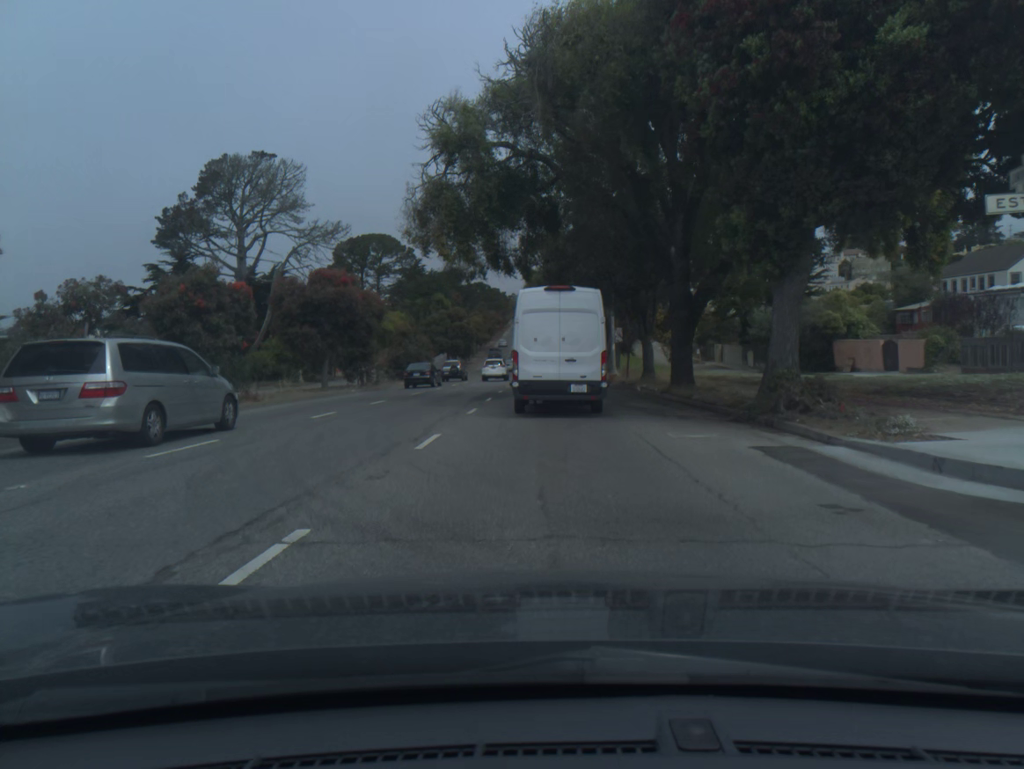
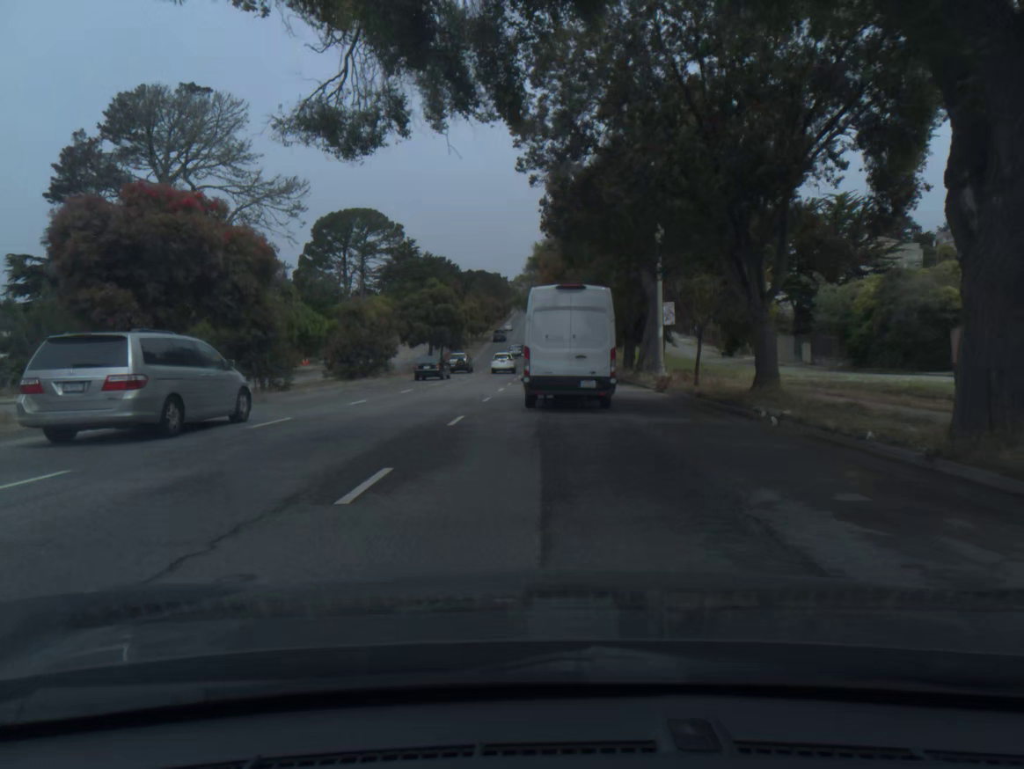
(0.0, +18.2) m; 0°
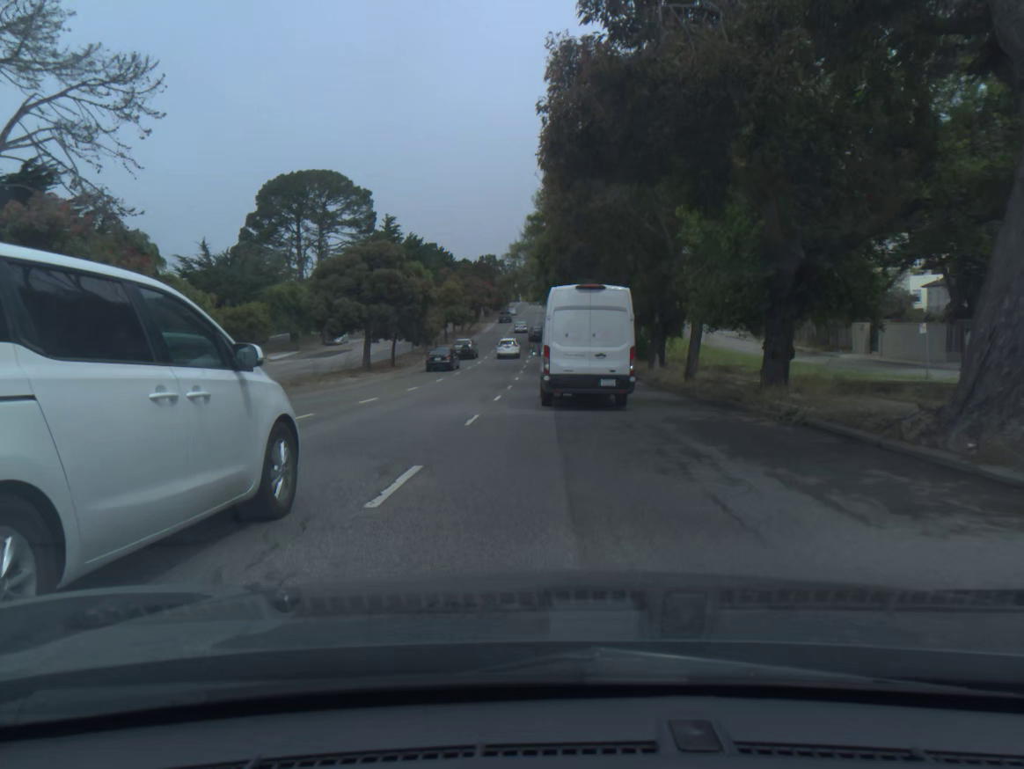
(-0.1, +28.9) m; 0°
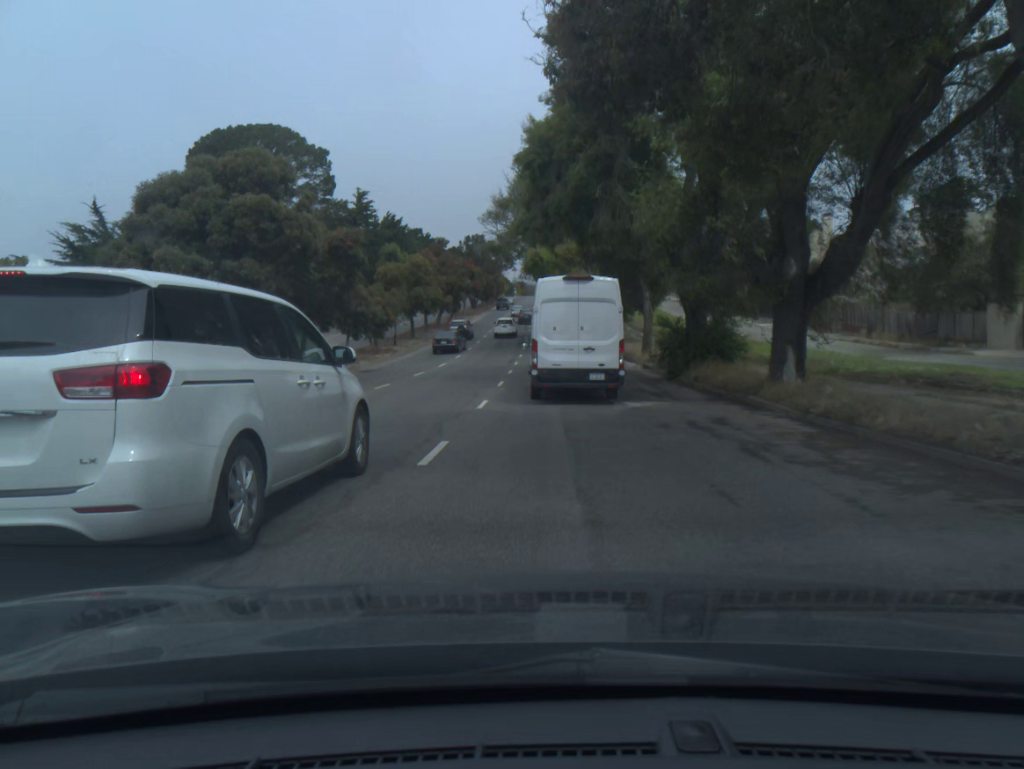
(+0.1, +20.1) m; 0°
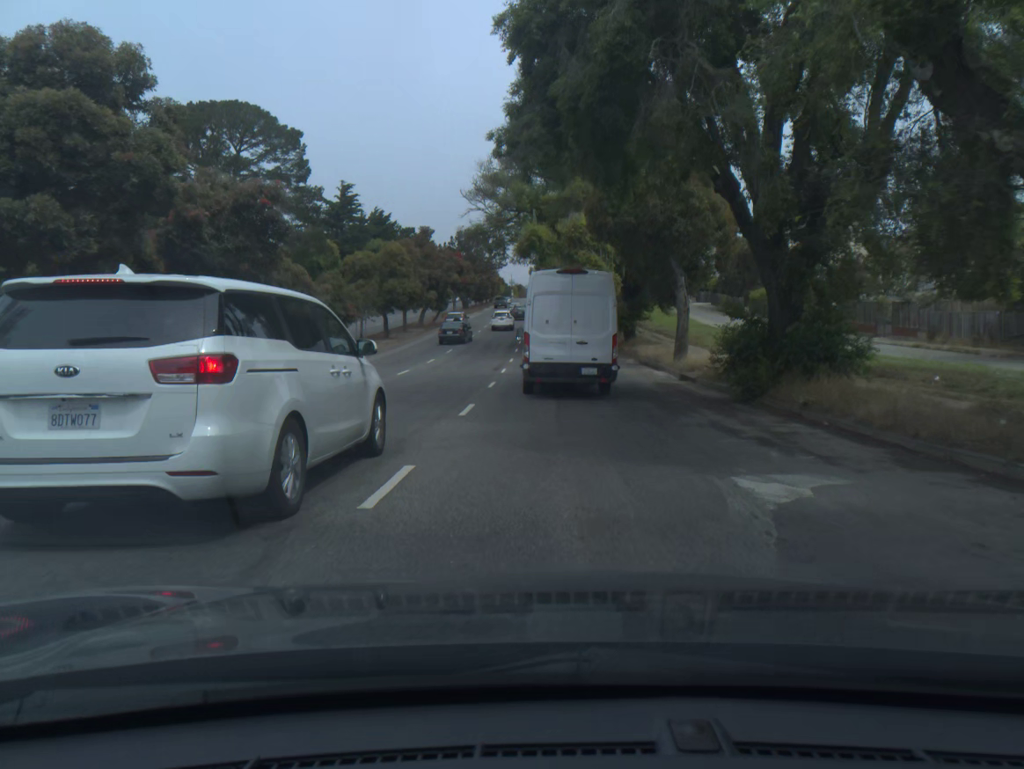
(0.0, +10.1) m; 0°
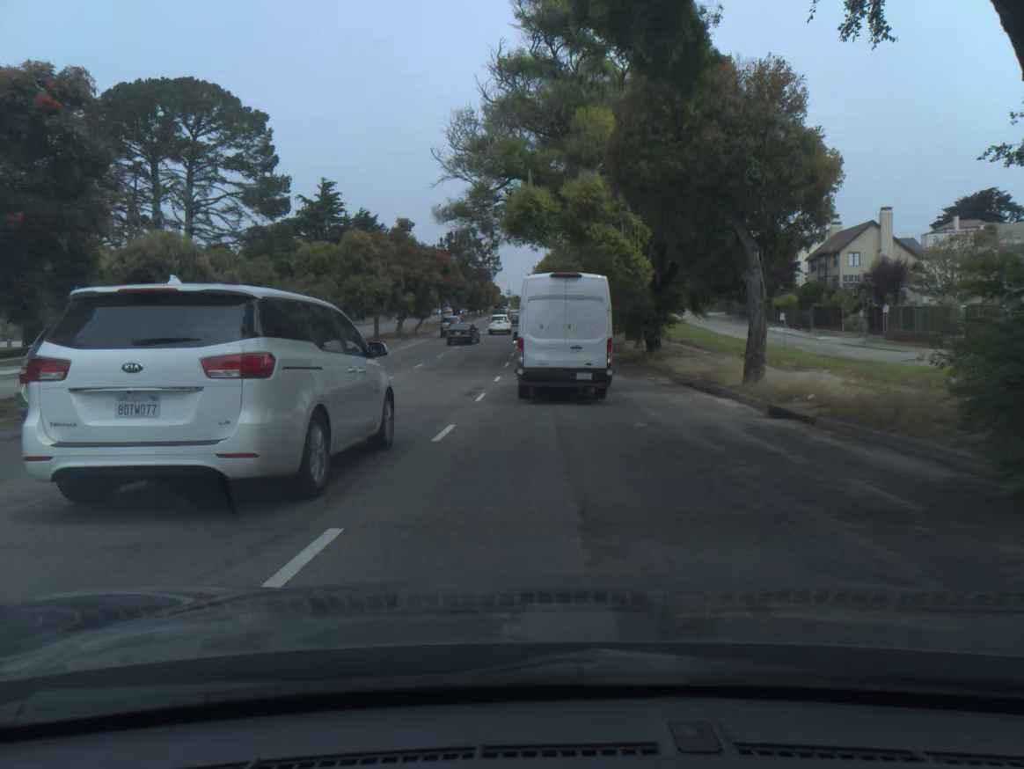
(0.0, +10.1) m; 0°
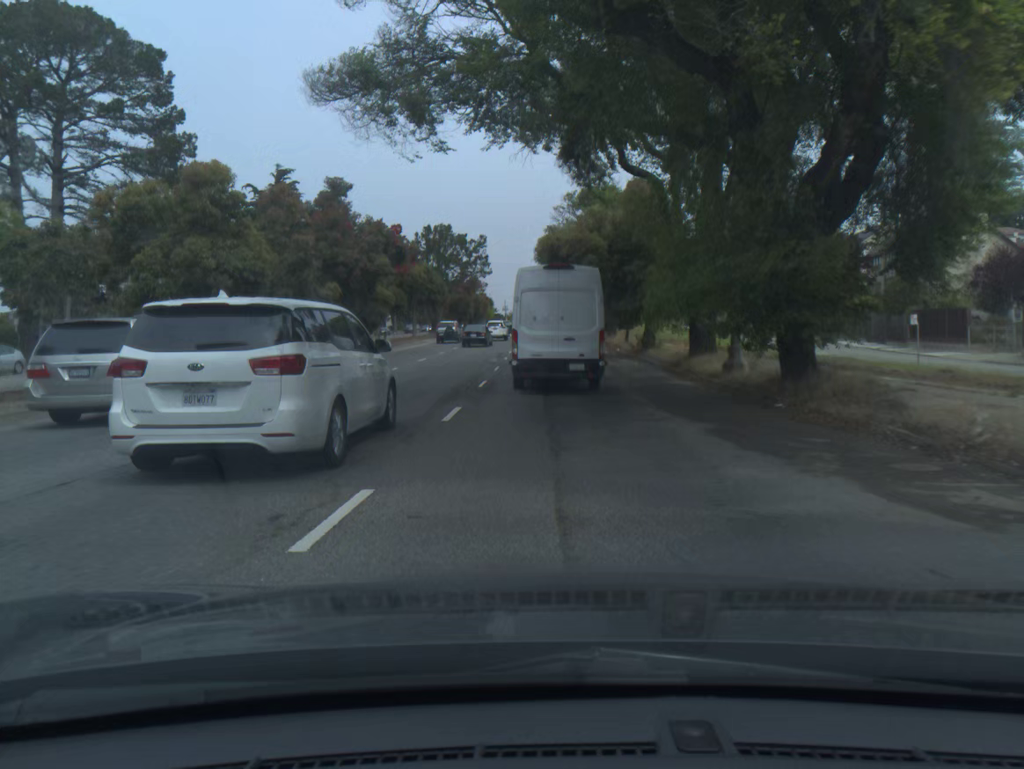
(0.0, +20.0) m; 0°
